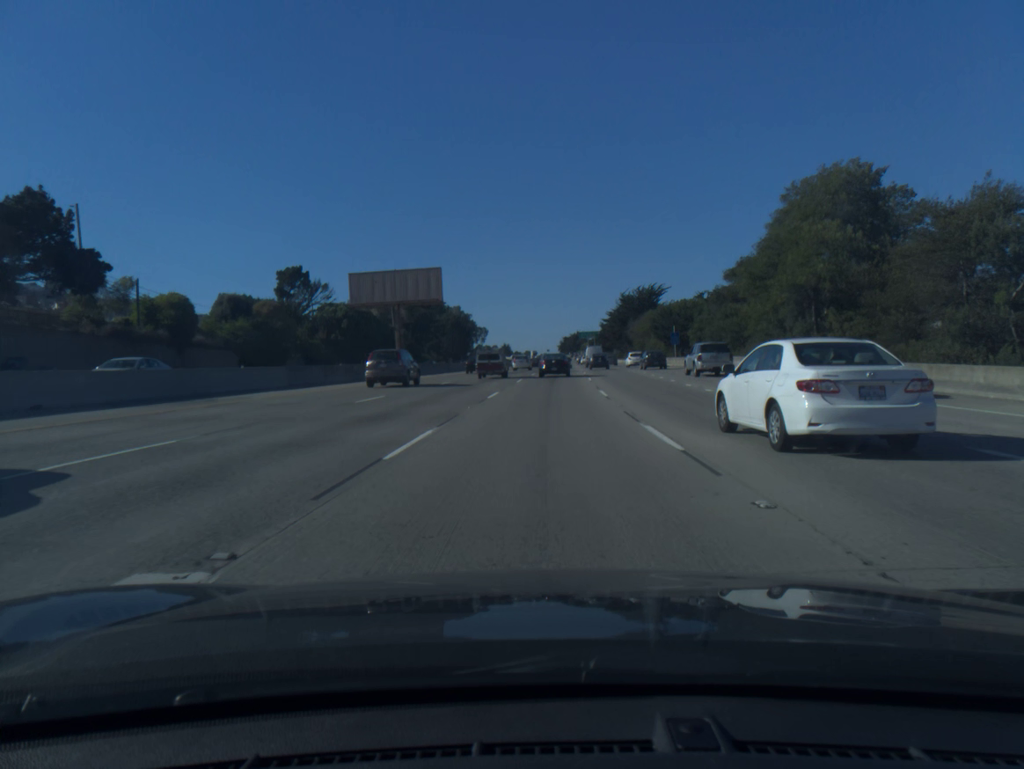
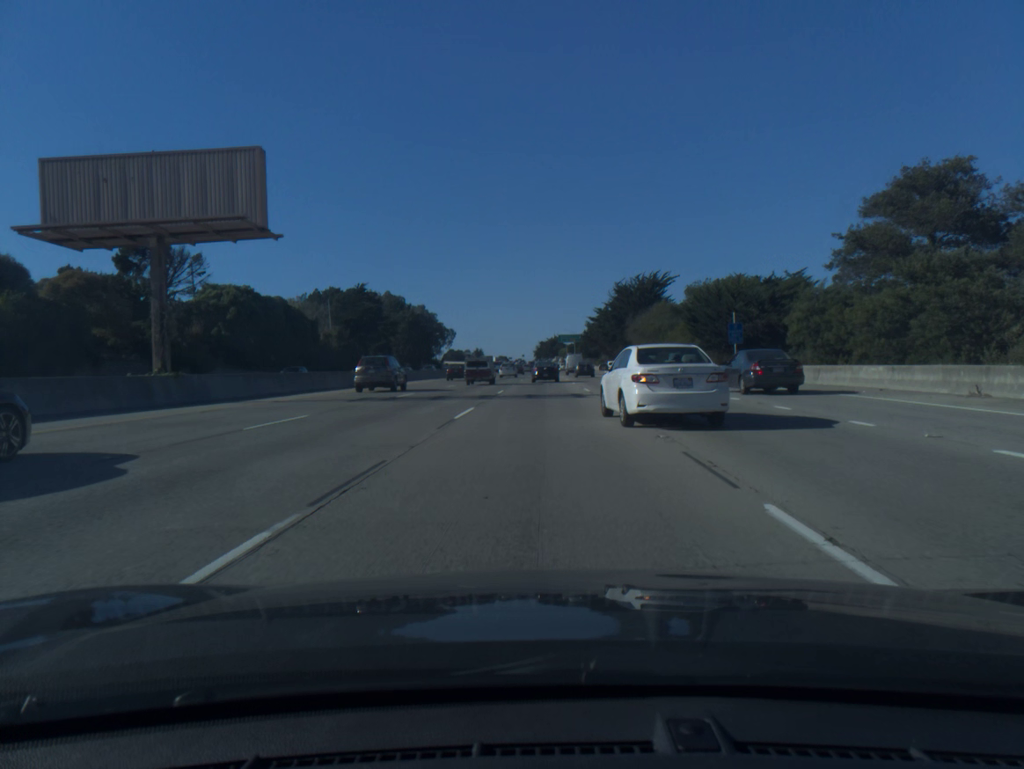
(+0.6, +37.0) m; +2°
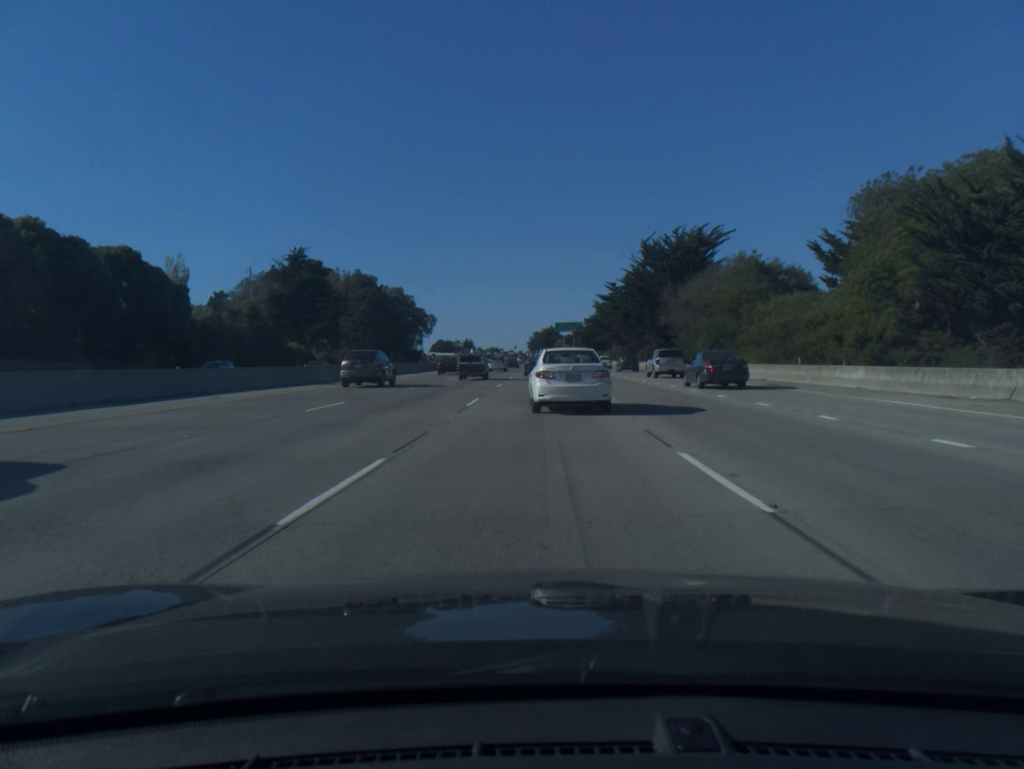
(+0.2, +40.0) m; 0°
